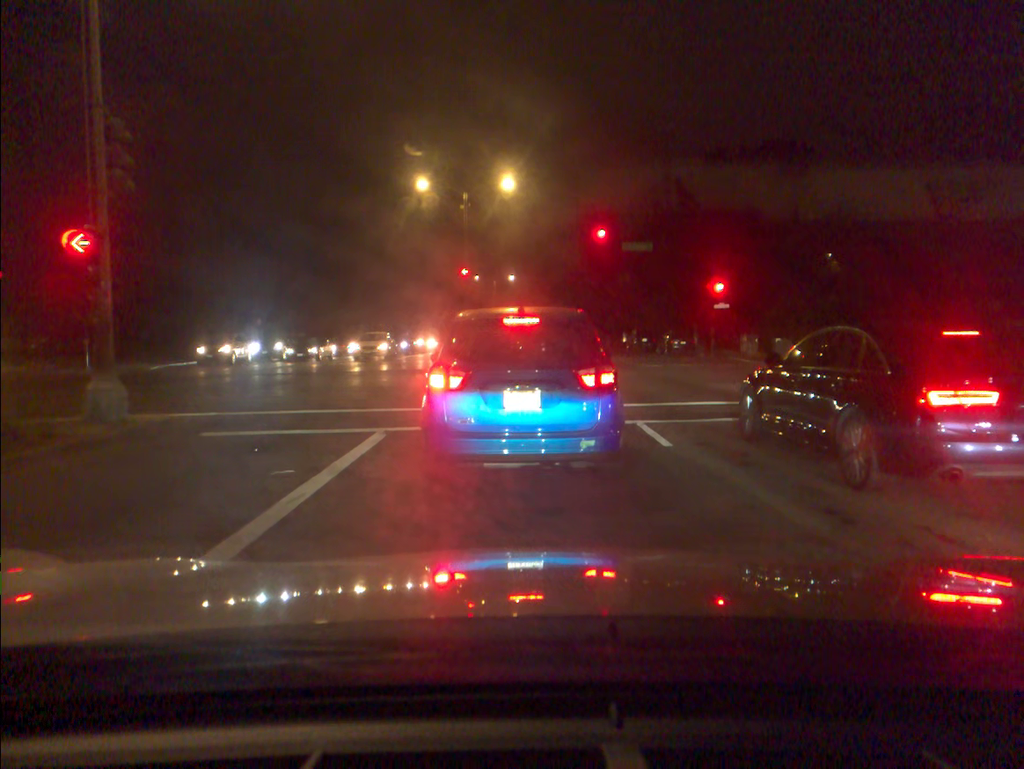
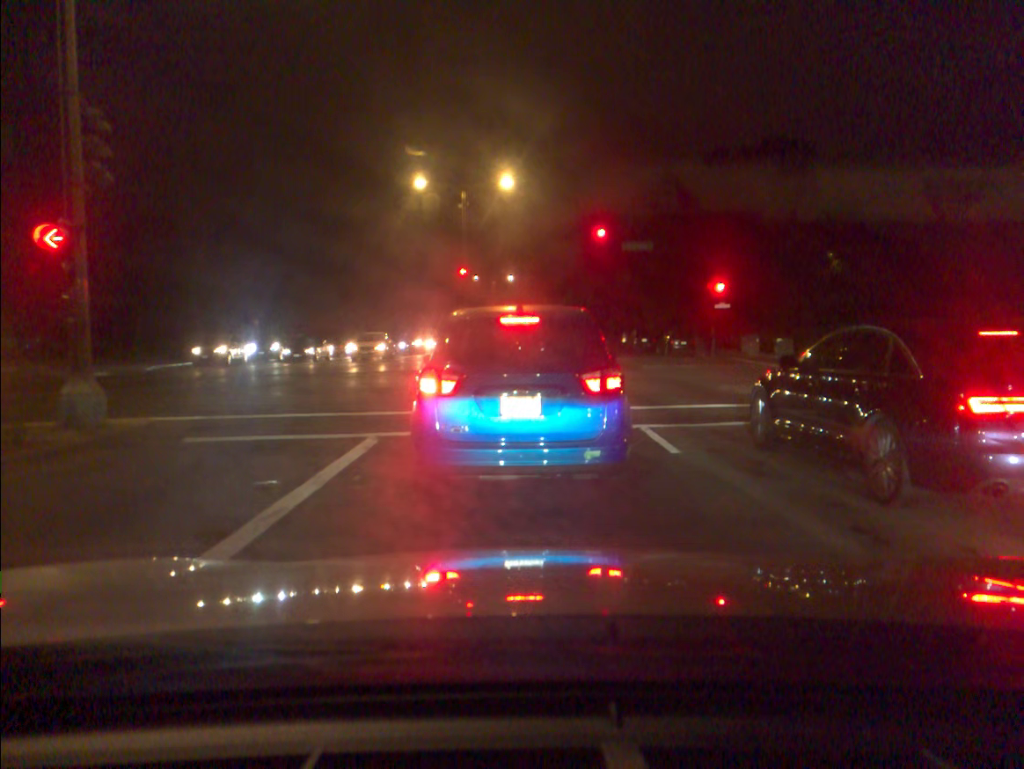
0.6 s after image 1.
(0.0, +0.6) m; 0°
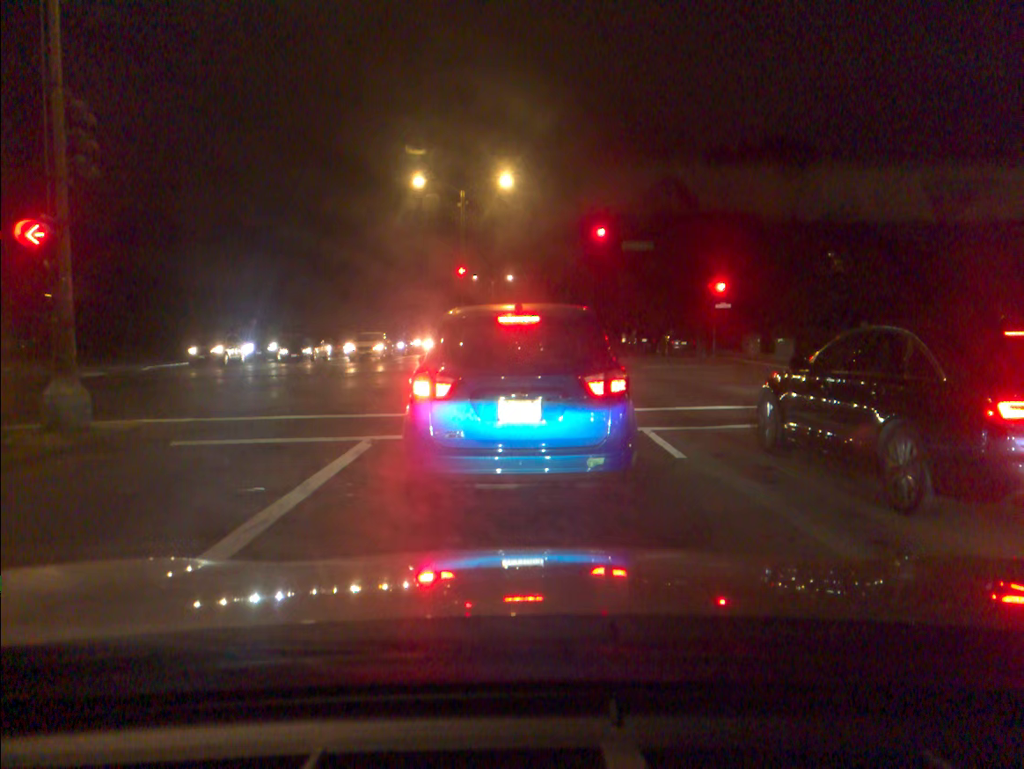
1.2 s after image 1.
(0.0, +0.3) m; 0°
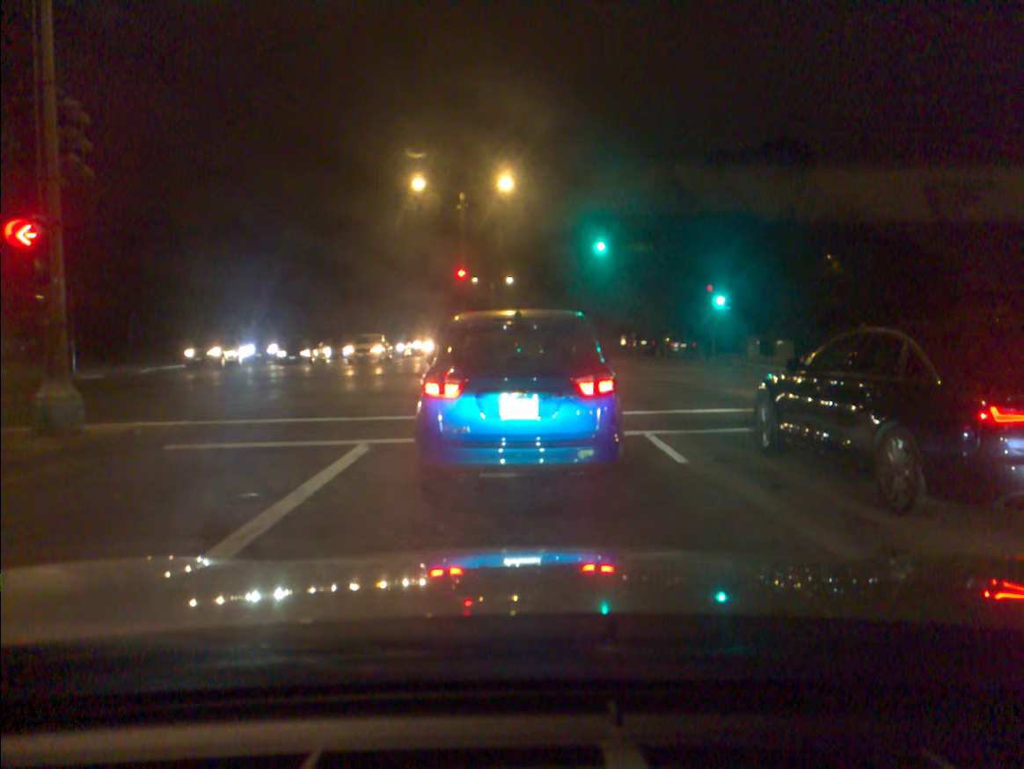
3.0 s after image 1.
(0.0, +0.2) m; 0°
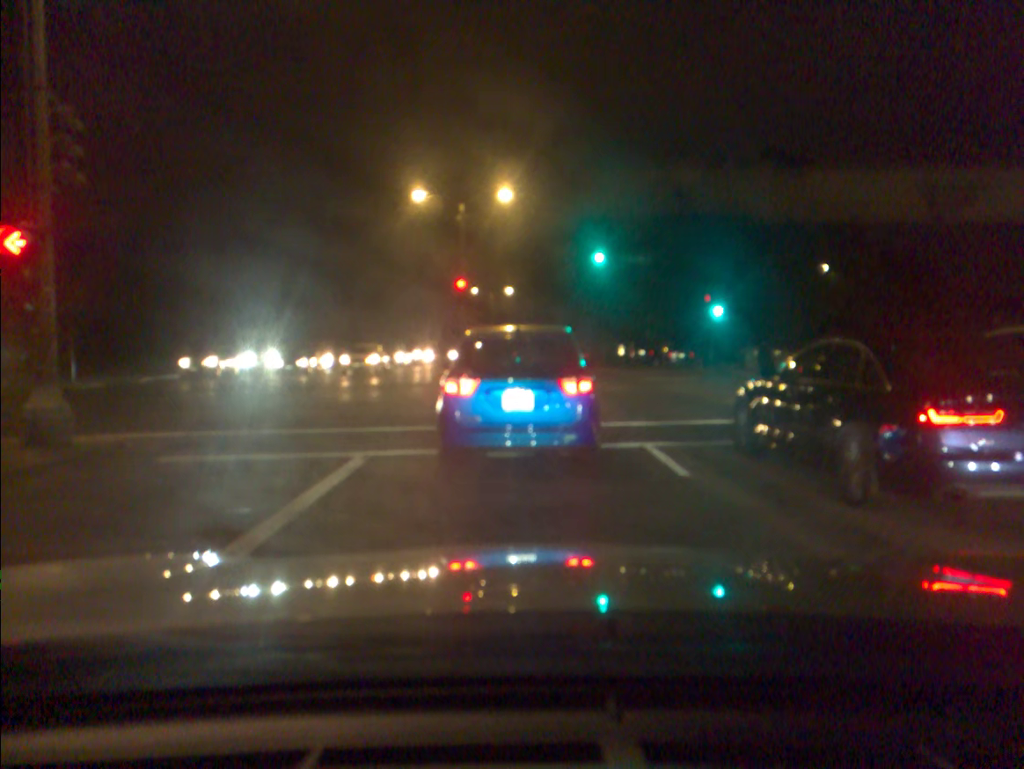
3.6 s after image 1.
(0.0, +0.2) m; 0°
